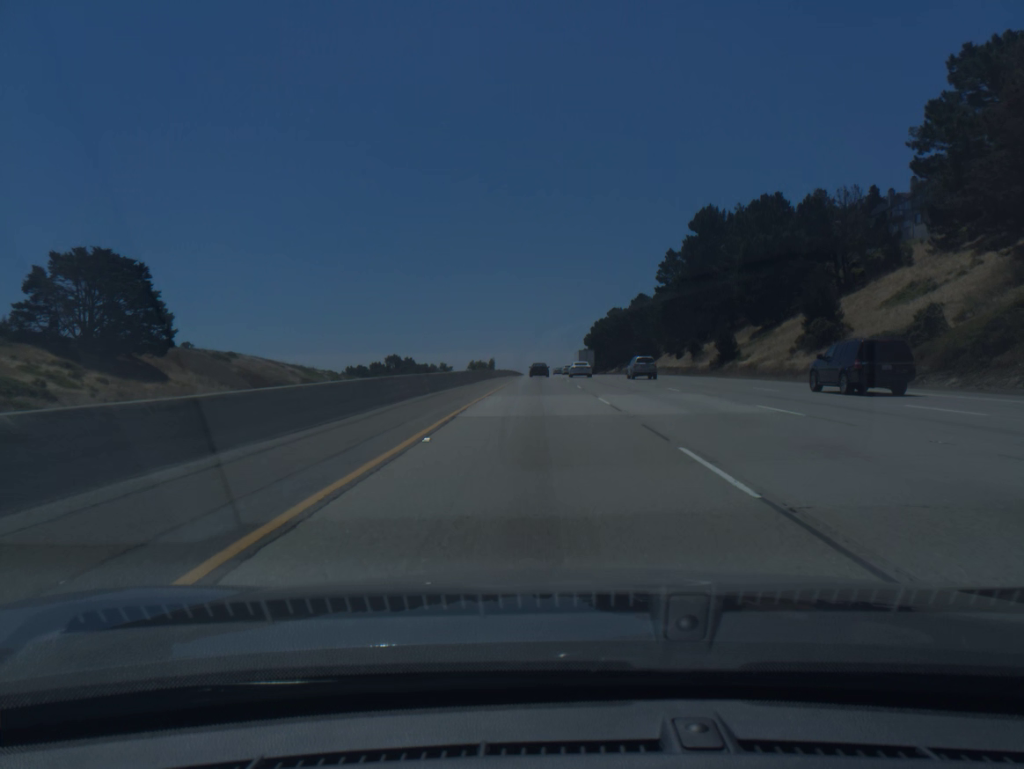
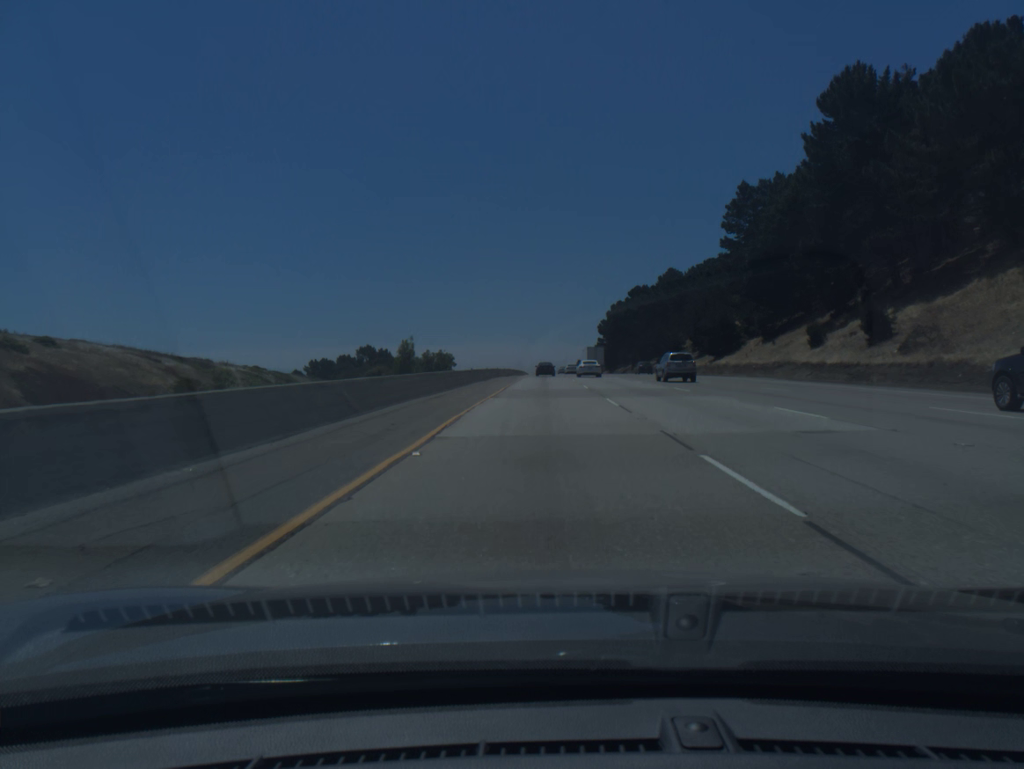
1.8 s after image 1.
(-0.2, +59.3) m; 0°
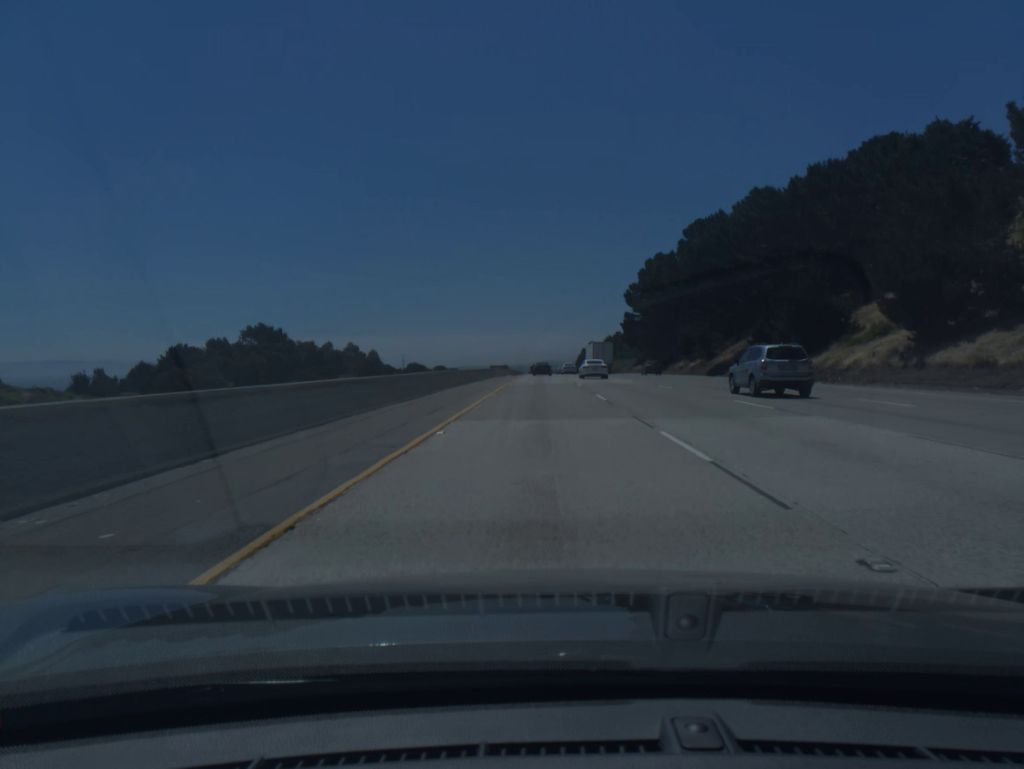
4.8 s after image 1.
(+0.4, +99.0) m; 0°
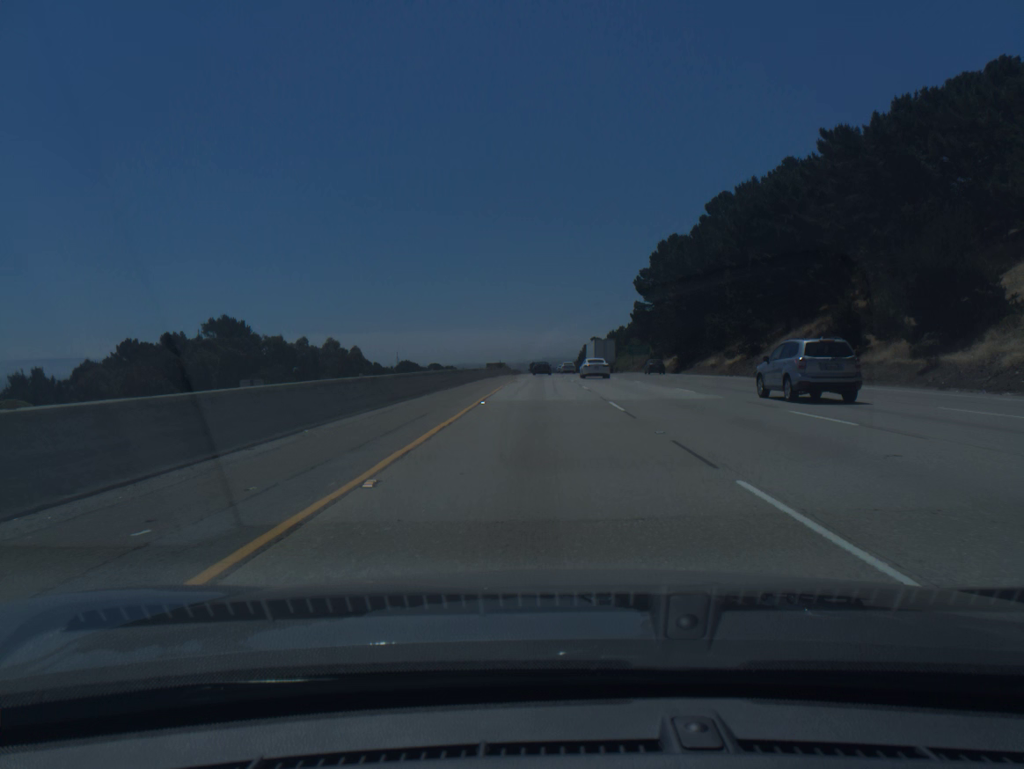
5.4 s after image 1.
(0.0, +19.8) m; 0°
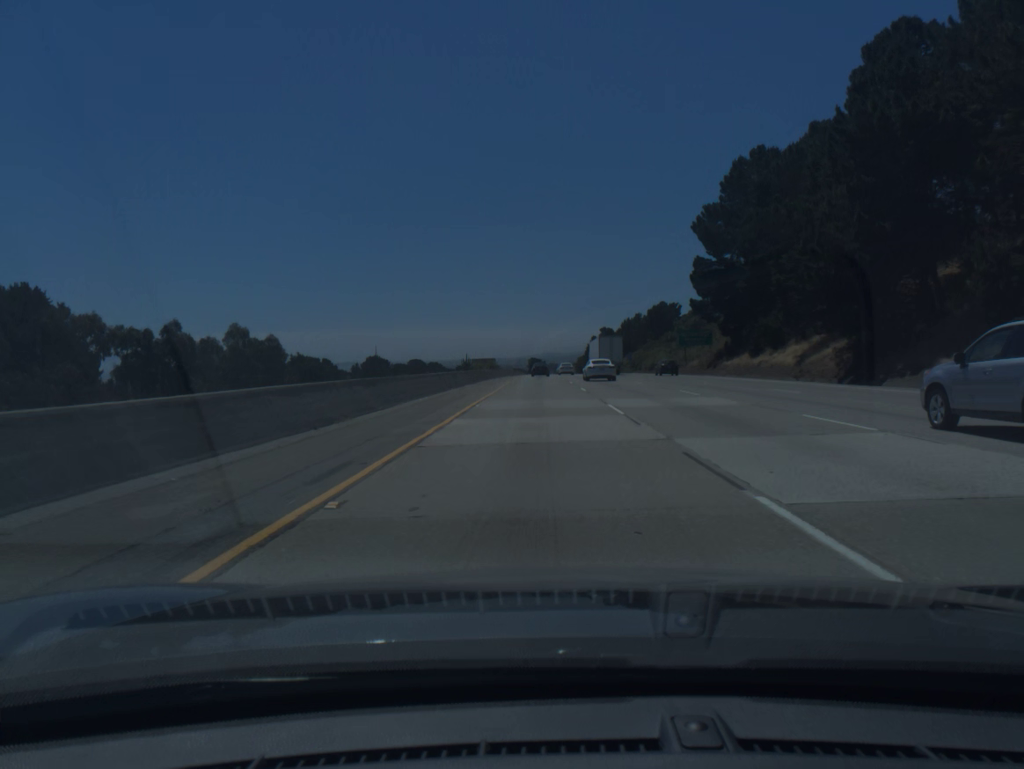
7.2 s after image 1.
(0.0, +59.5) m; 0°
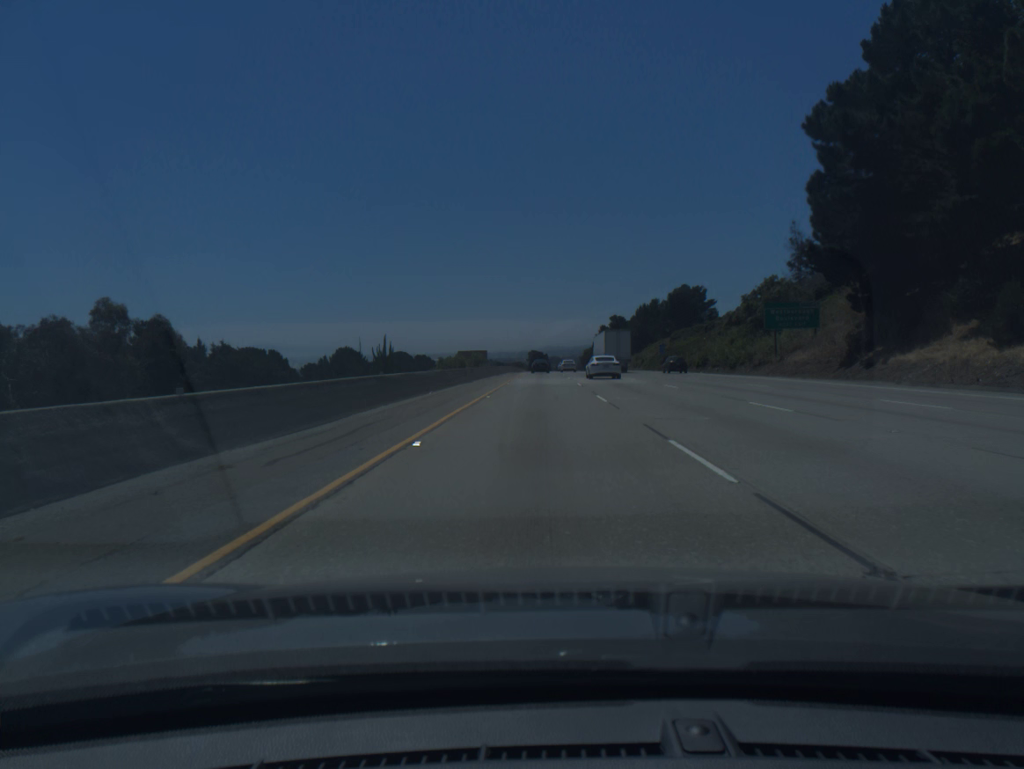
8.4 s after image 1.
(-0.1, +39.6) m; 0°
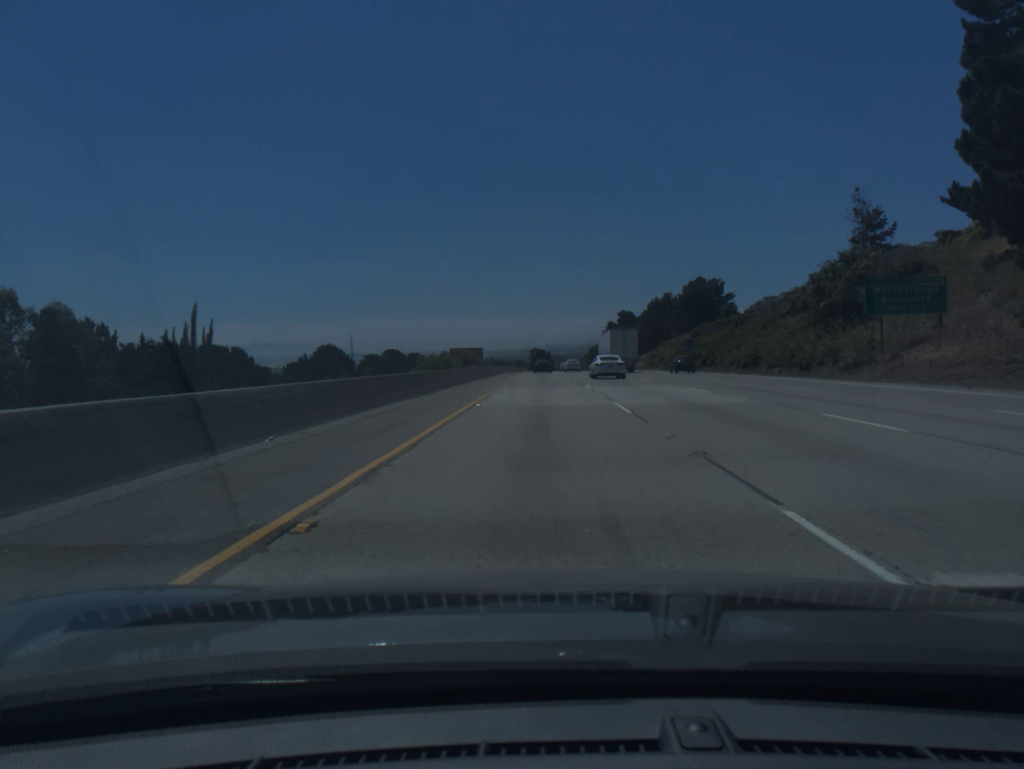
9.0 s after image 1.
(0.0, +19.8) m; 0°
